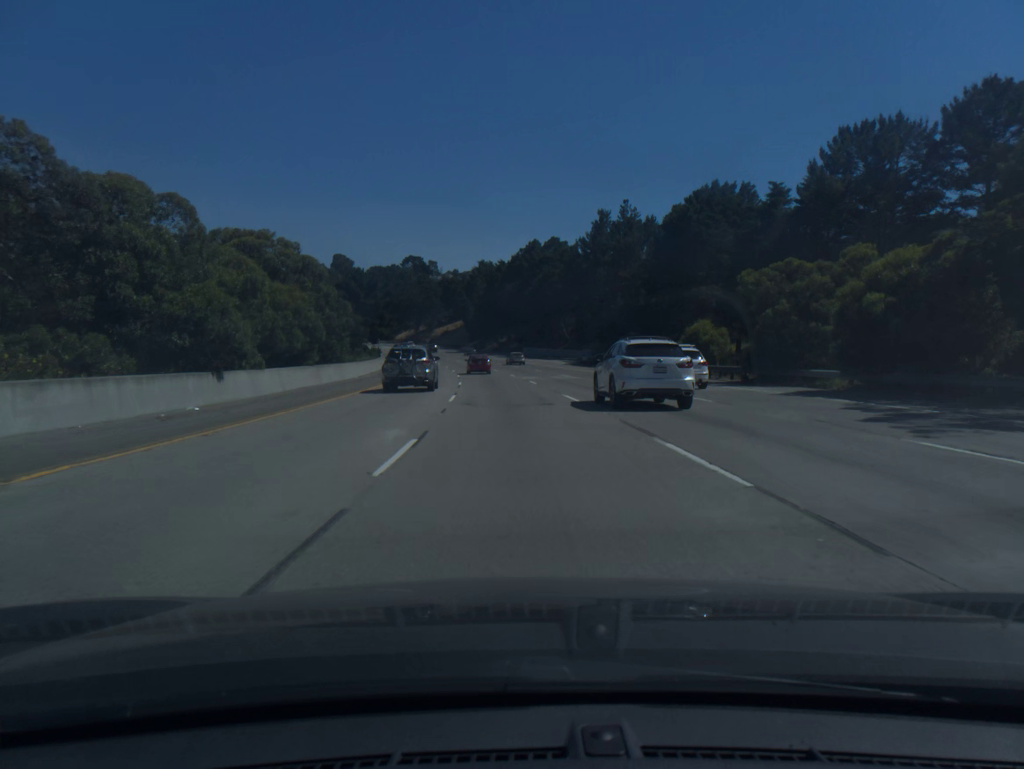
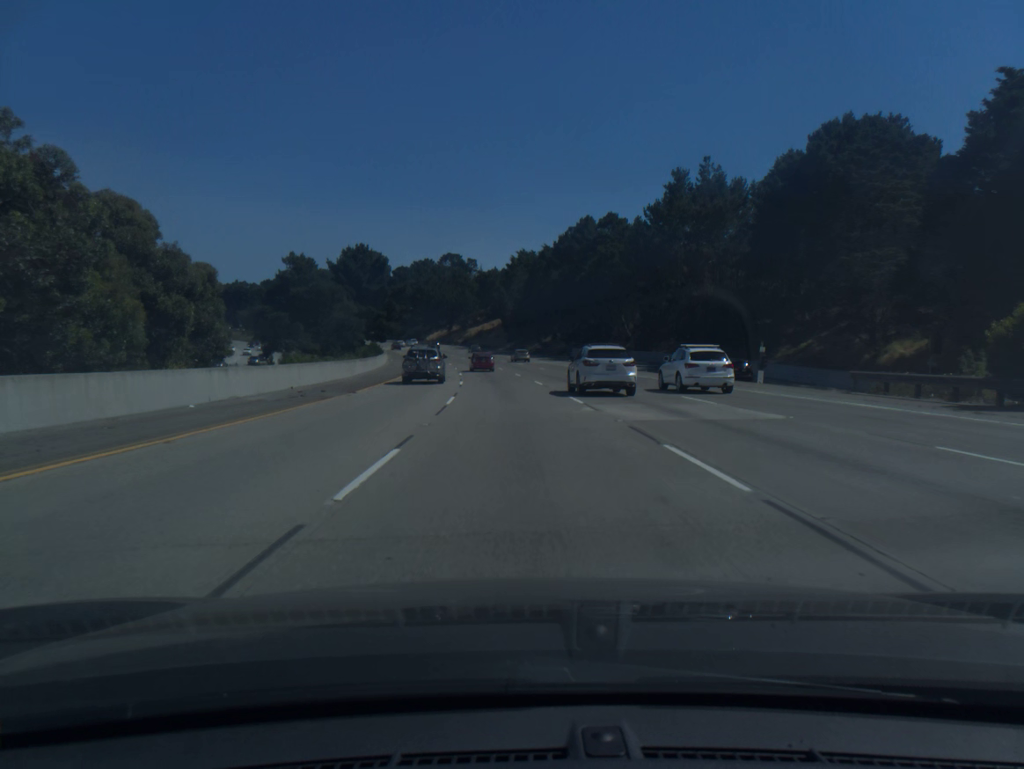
(-0.8, +30.7) m; -3°
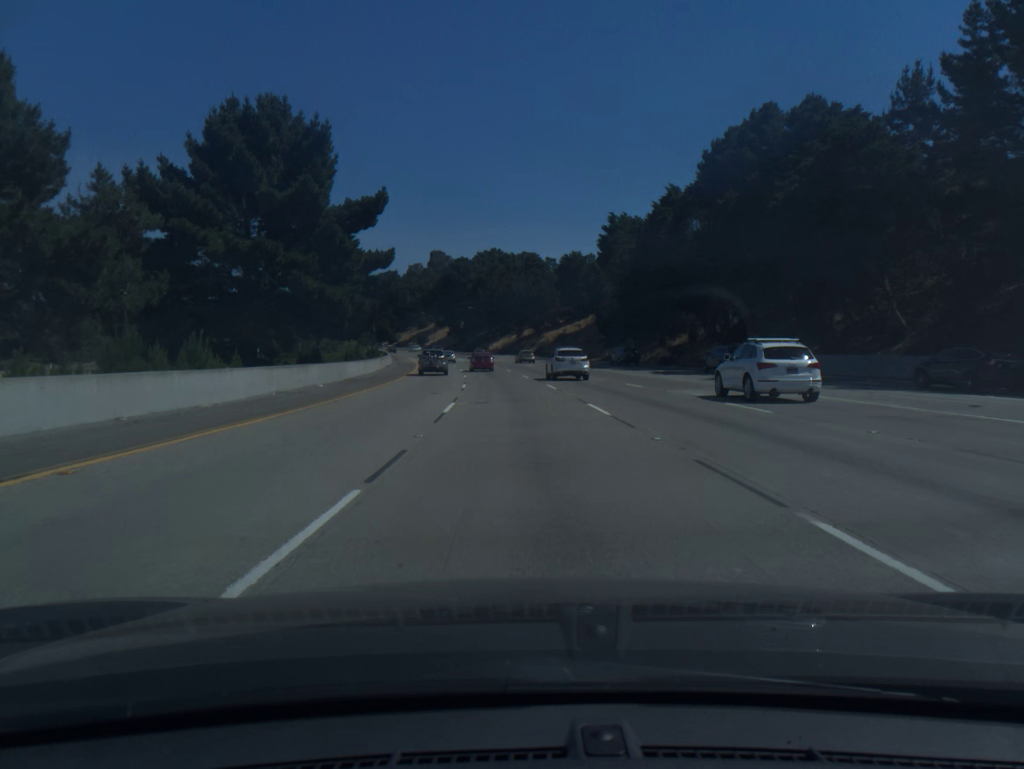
(-3.1, +61.6) m; -6°
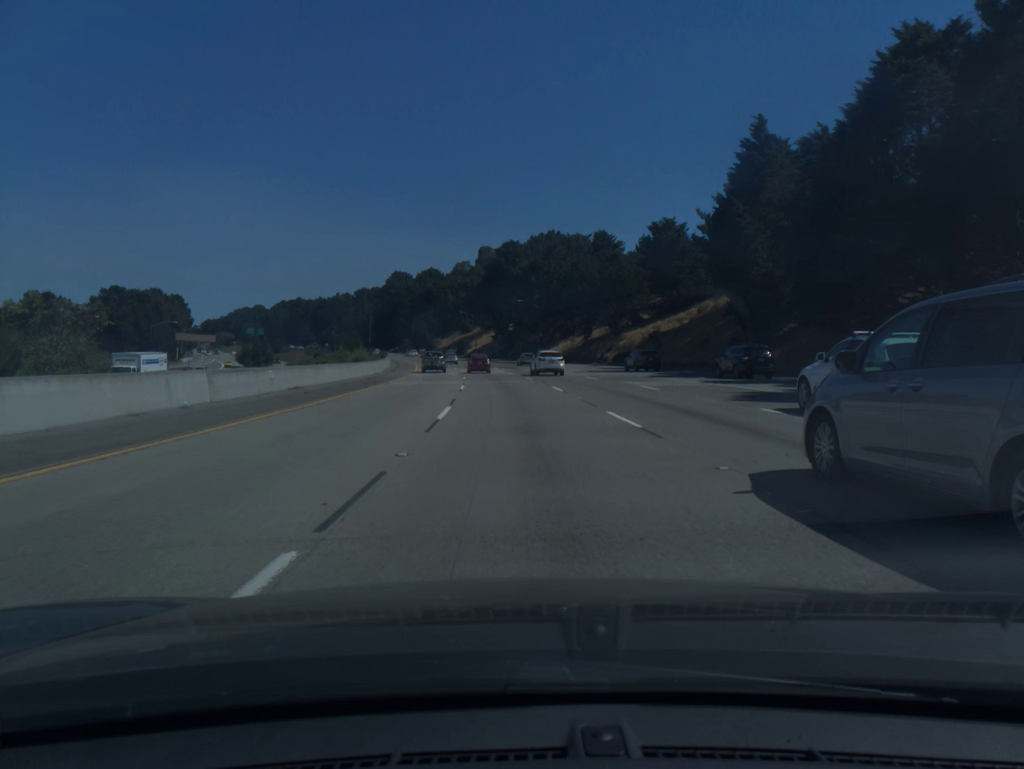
(-1.7, +46.1) m; -4°
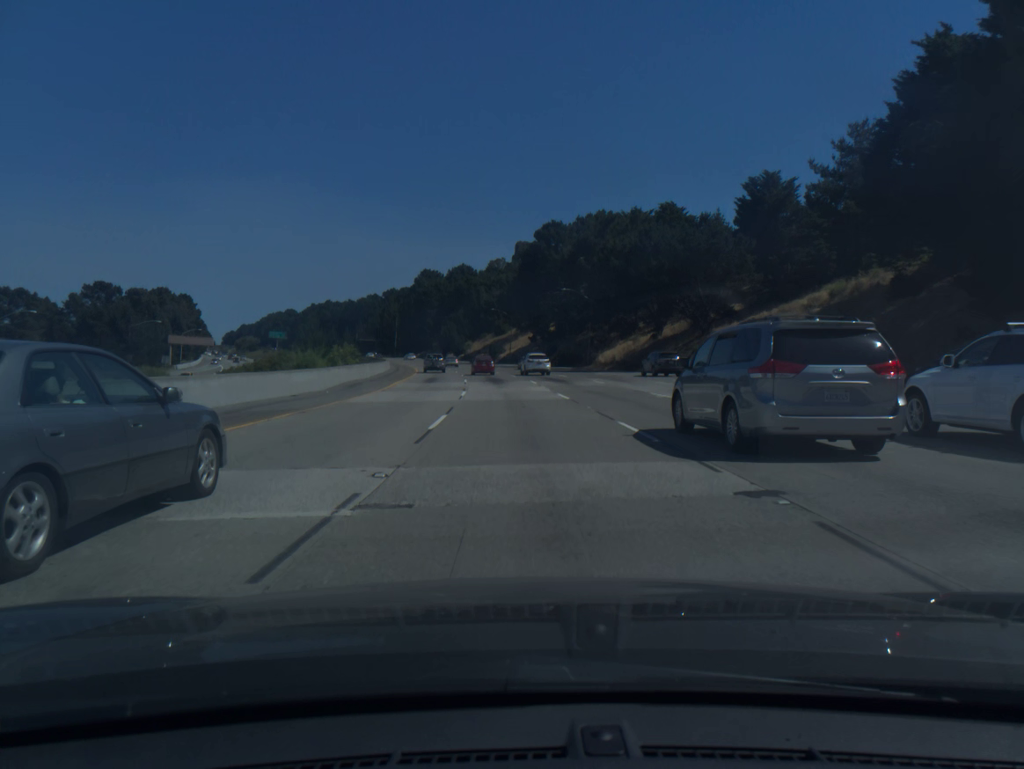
(-0.7, +30.8) m; -3°
